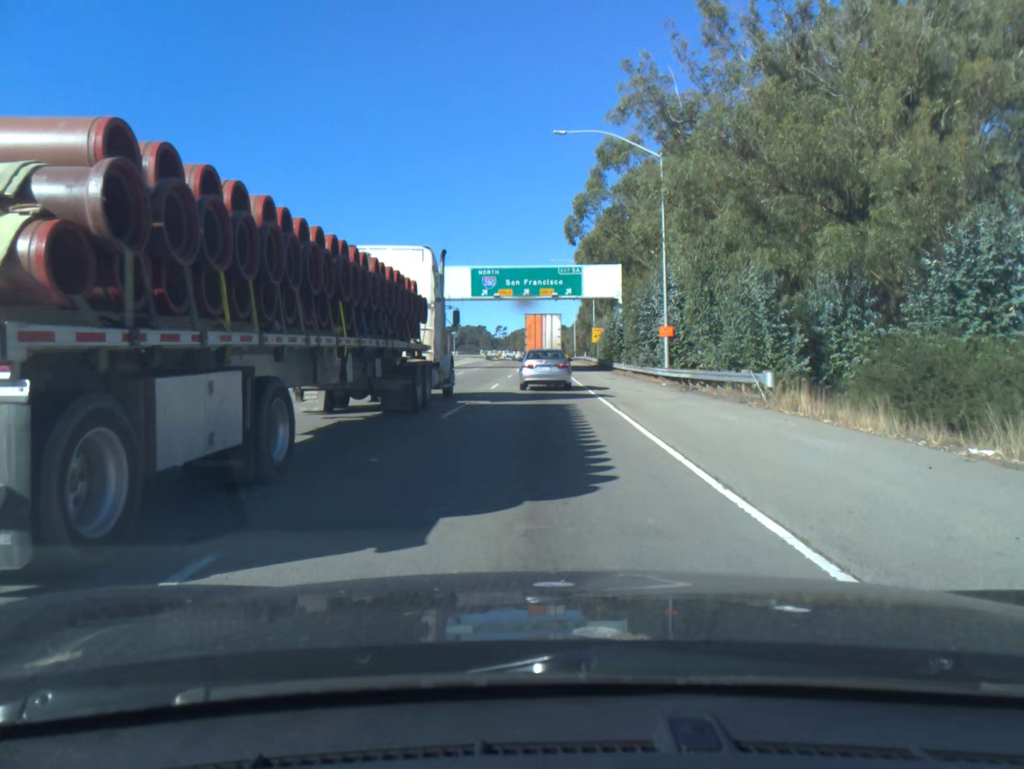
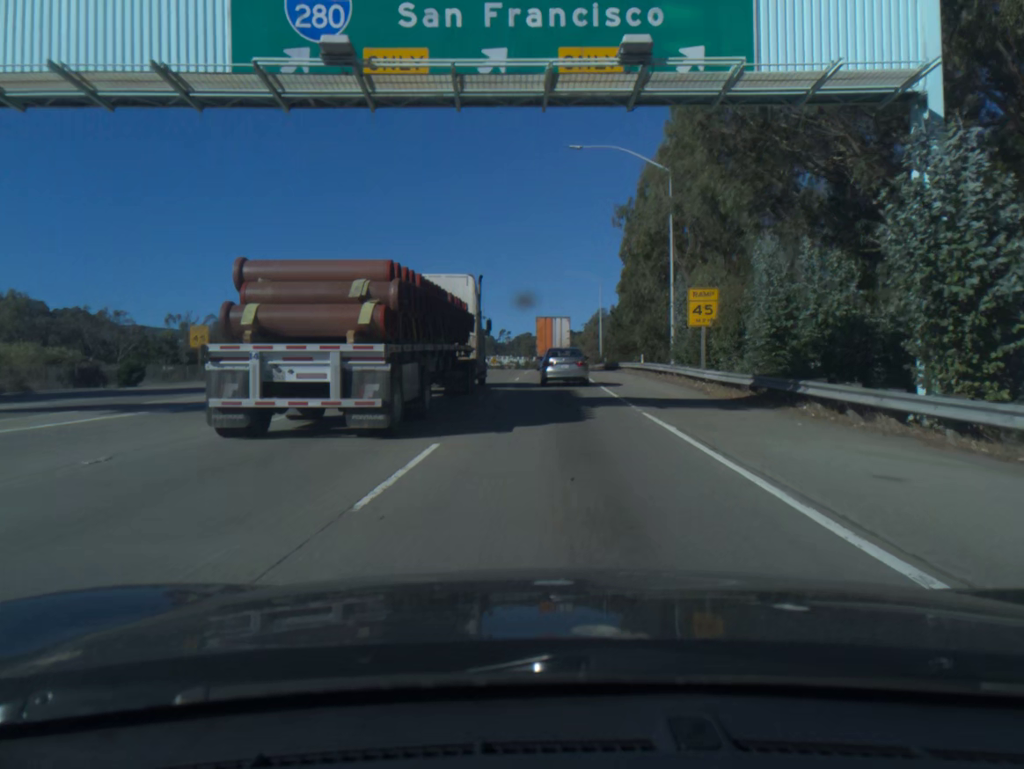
(-0.3, +50.6) m; 0°
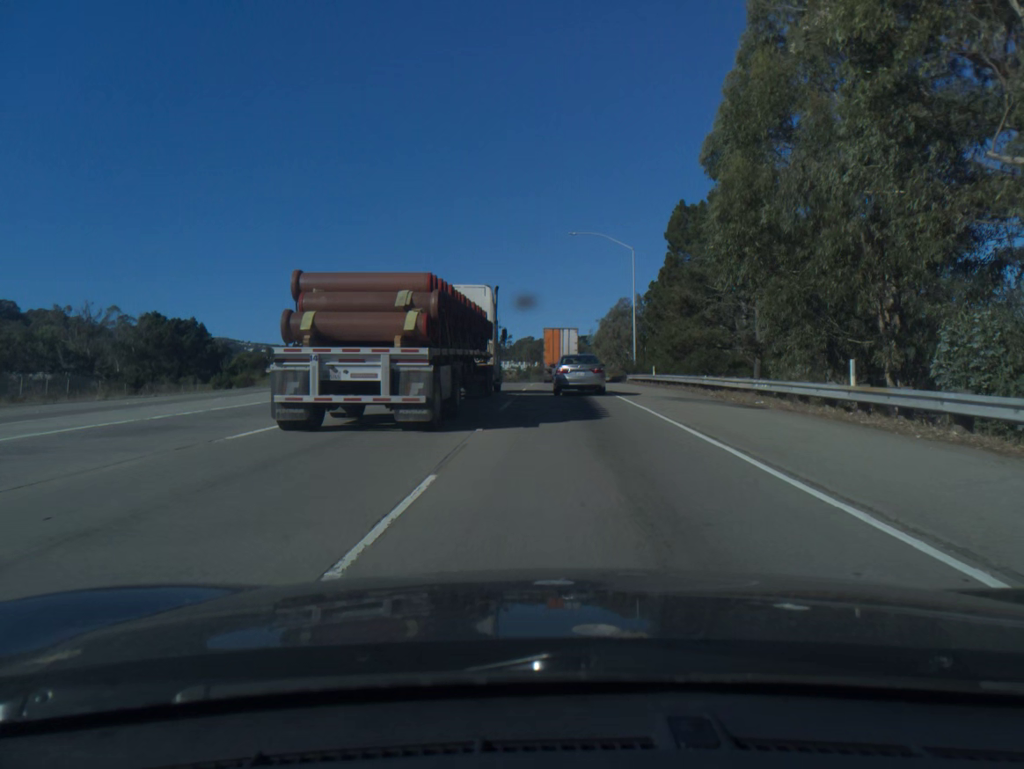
(0.0, +31.8) m; 0°
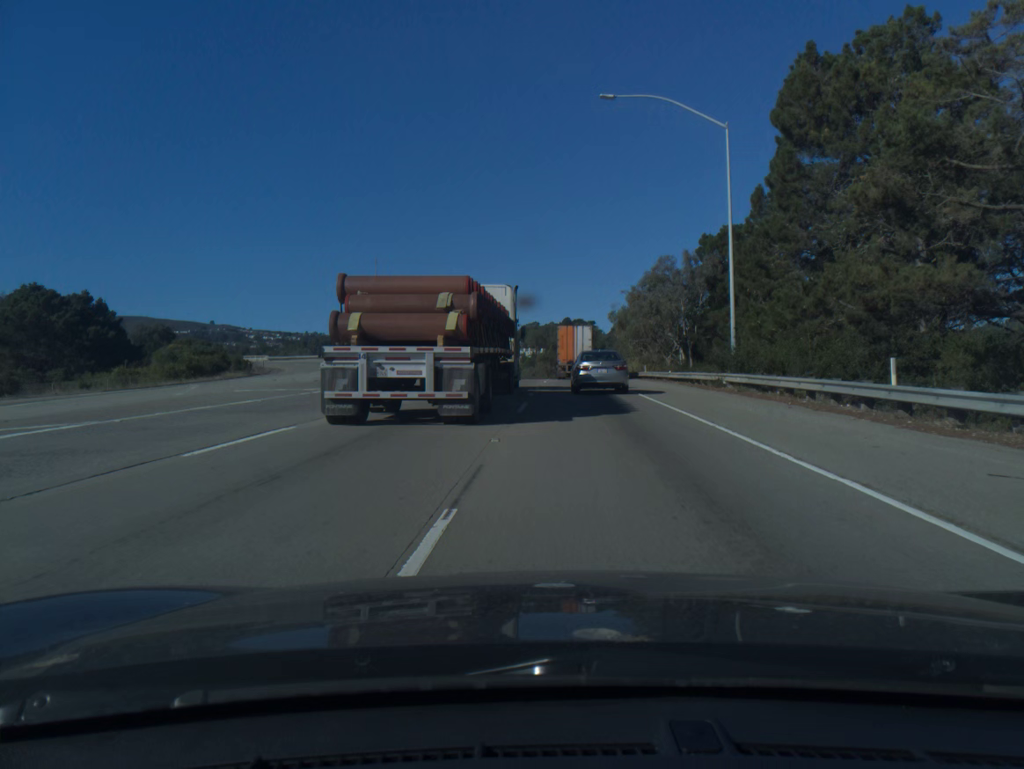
(0.0, +31.1) m; 0°
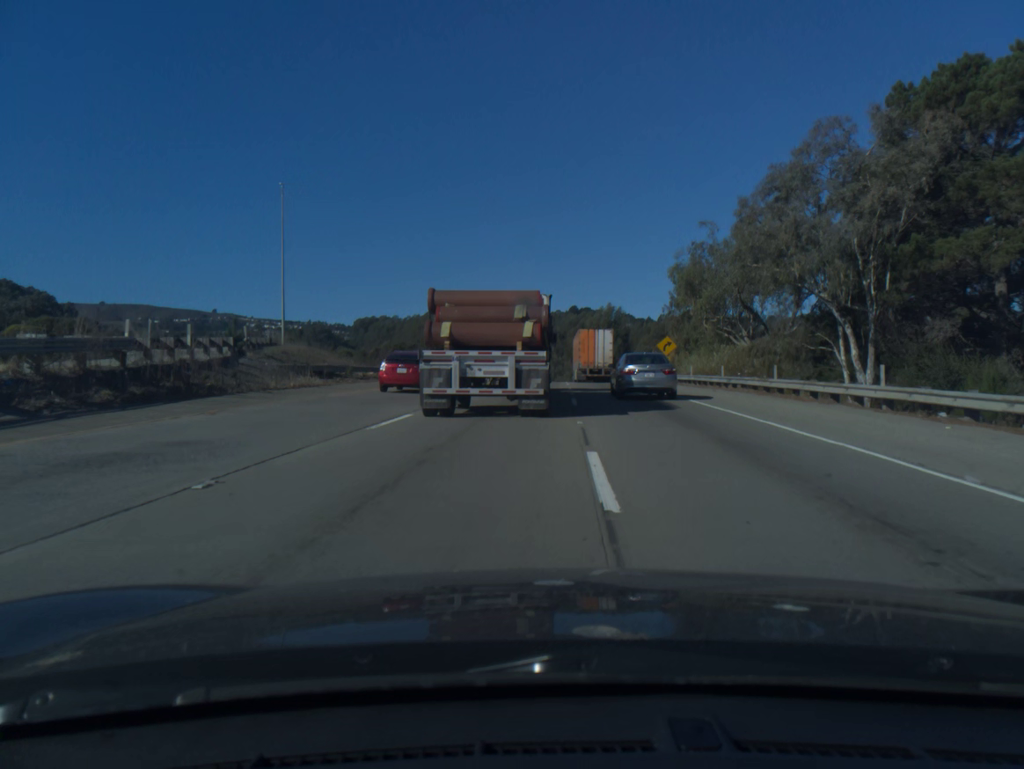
(-0.4, +39.9) m; -1°
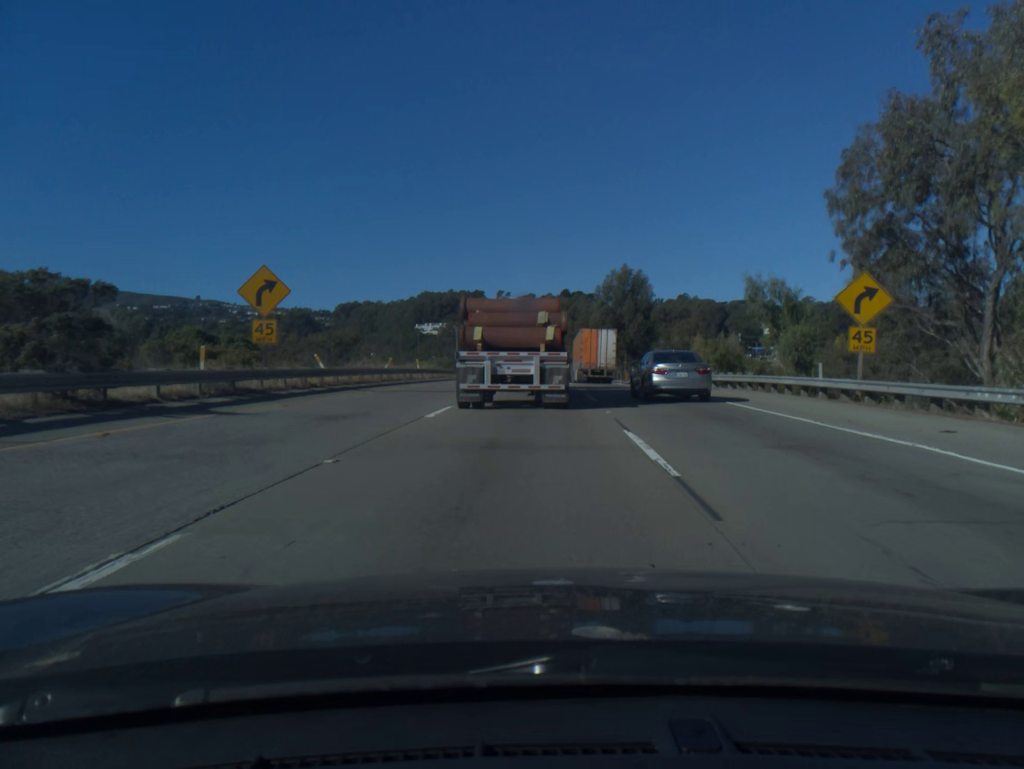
(+0.2, +41.0) m; +1°
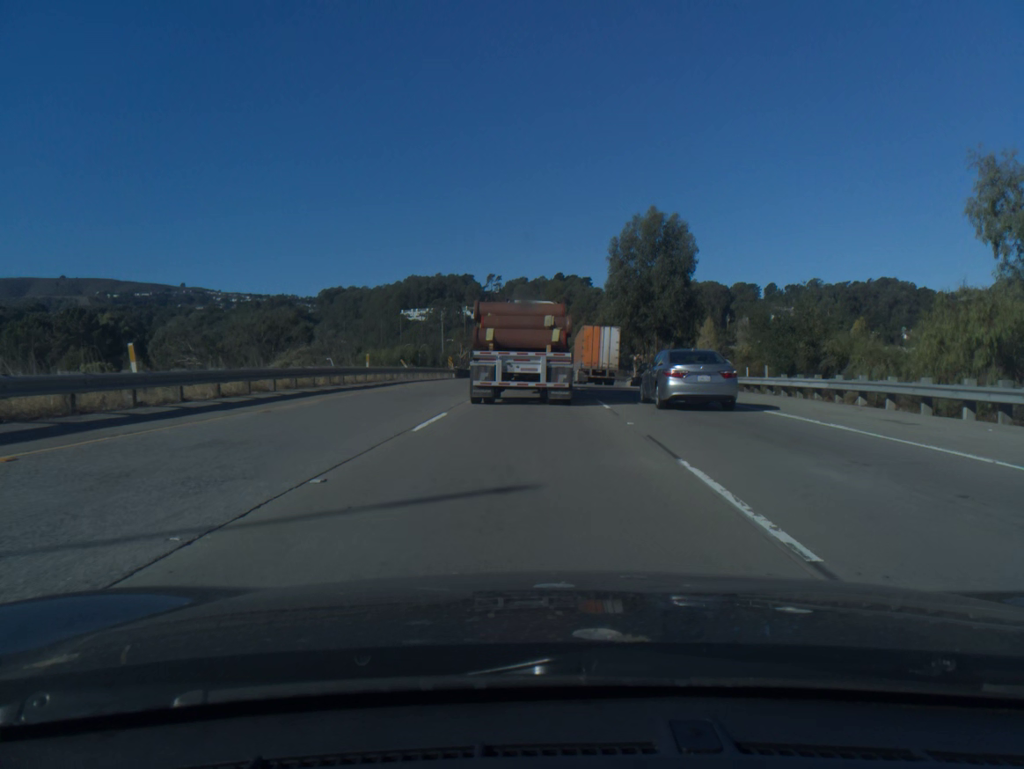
(+0.1, +31.8) m; 0°
